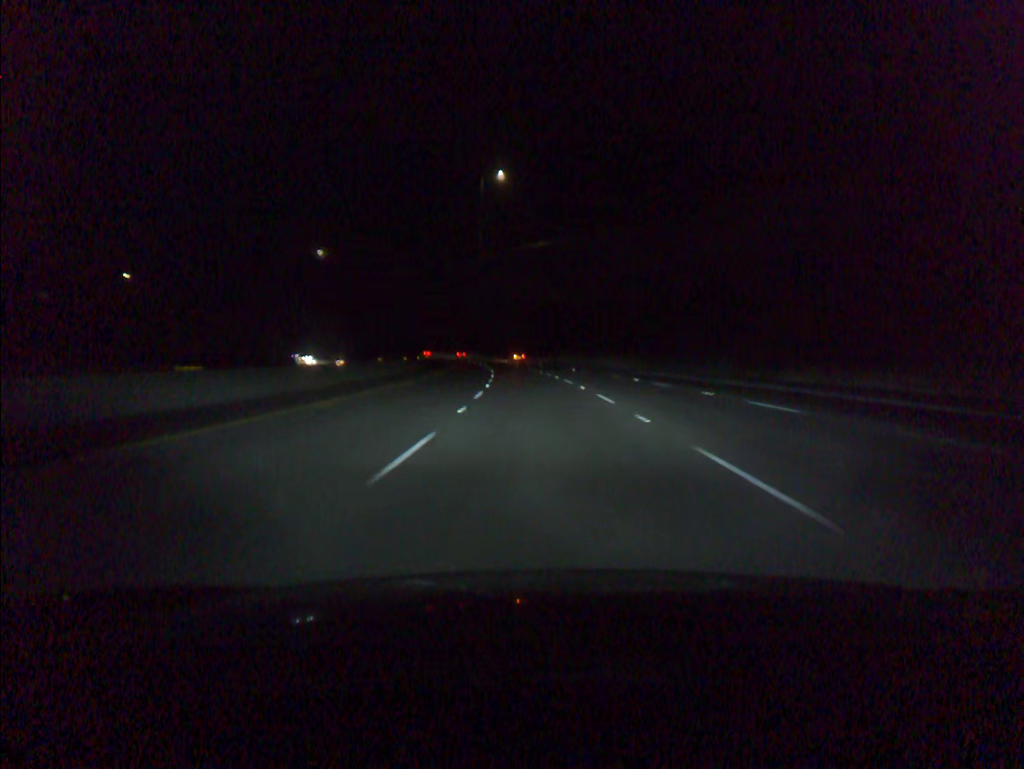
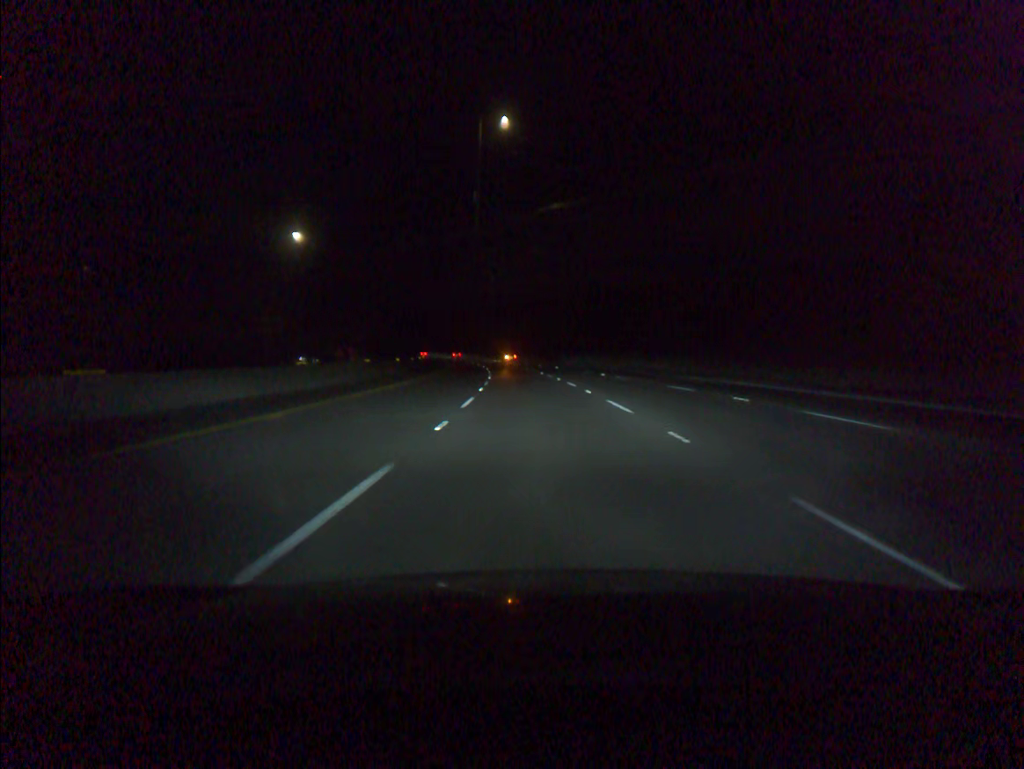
(-0.2, +18.2) m; -1°
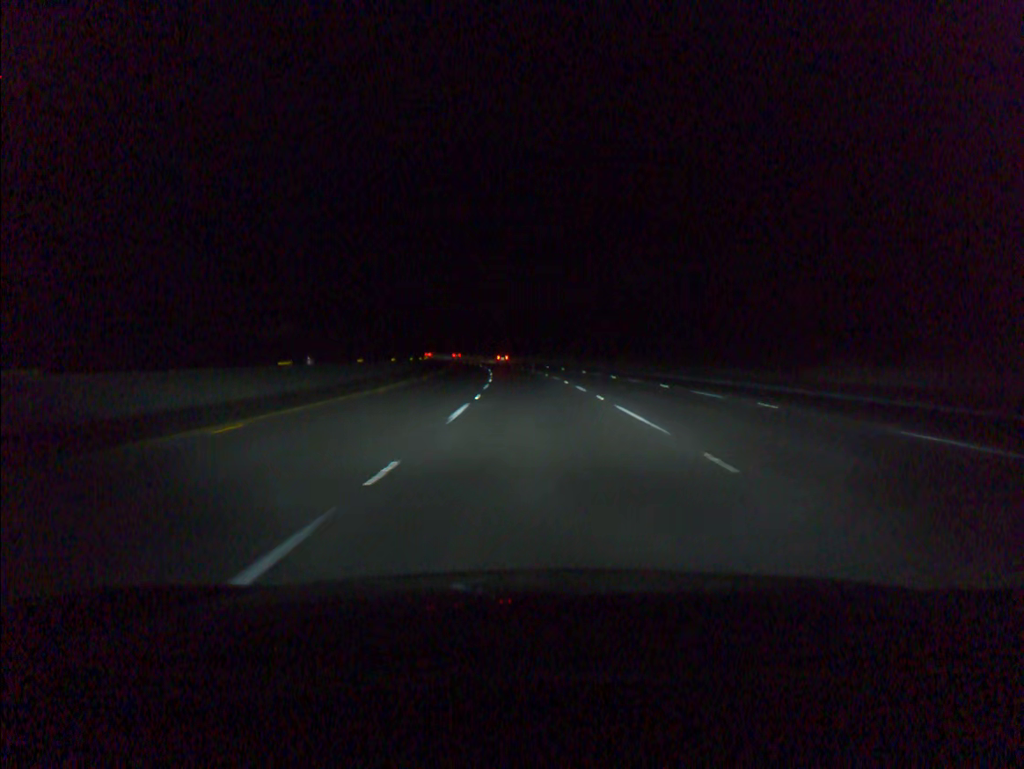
(-5.2, +91.1) m; -7°
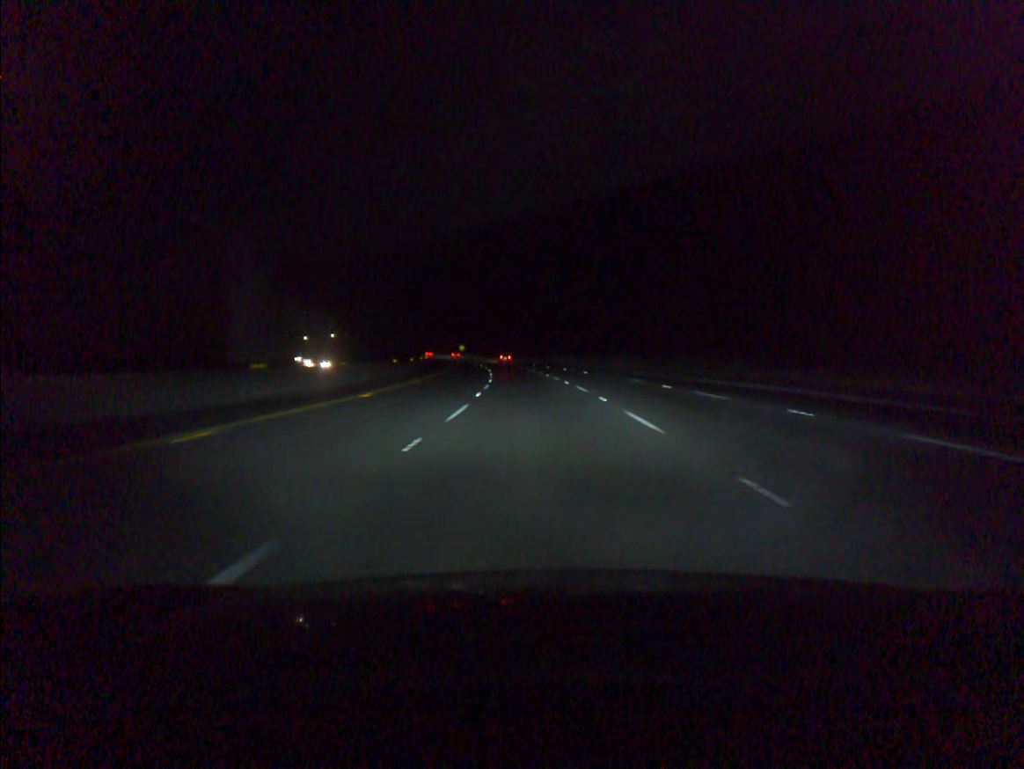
(-2.9, +72.9) m; -5°
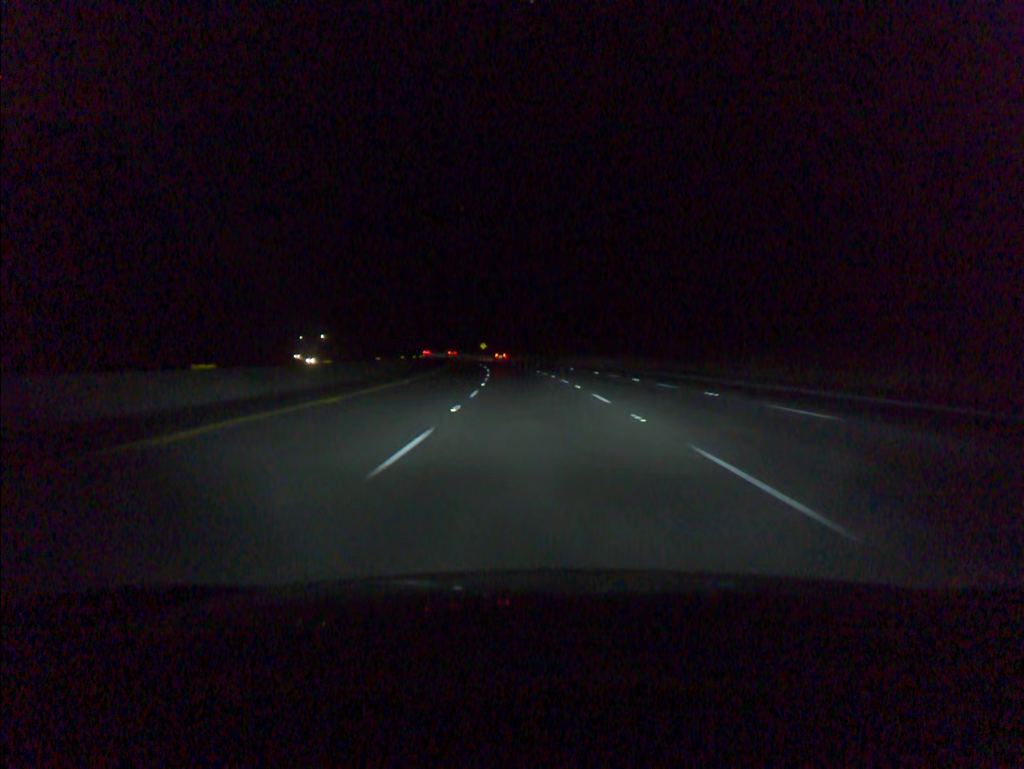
(-0.7, +36.6) m; -2°
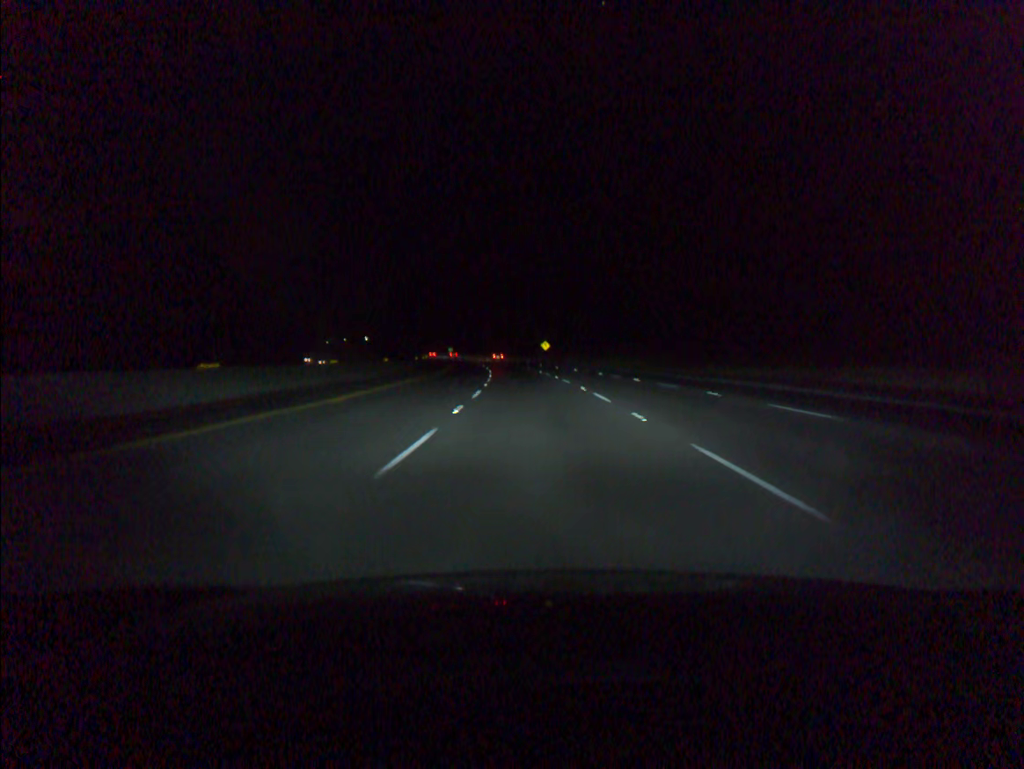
(-3.3, +73.1) m; -5°
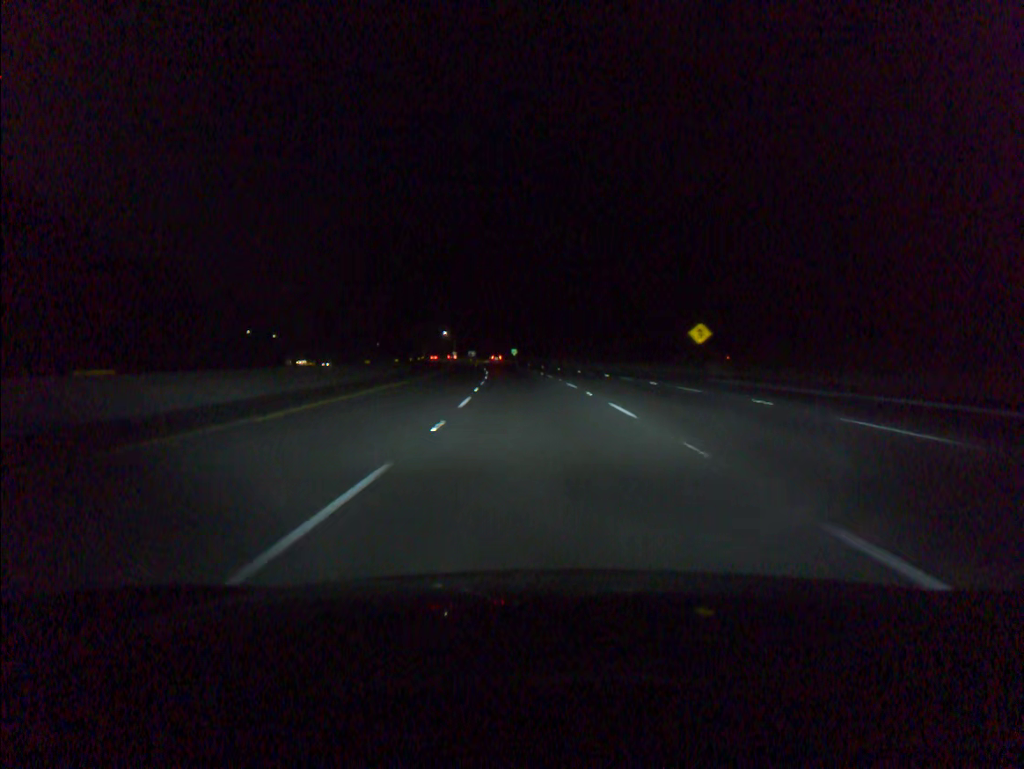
(-4.9, +91.2) m; -6°
